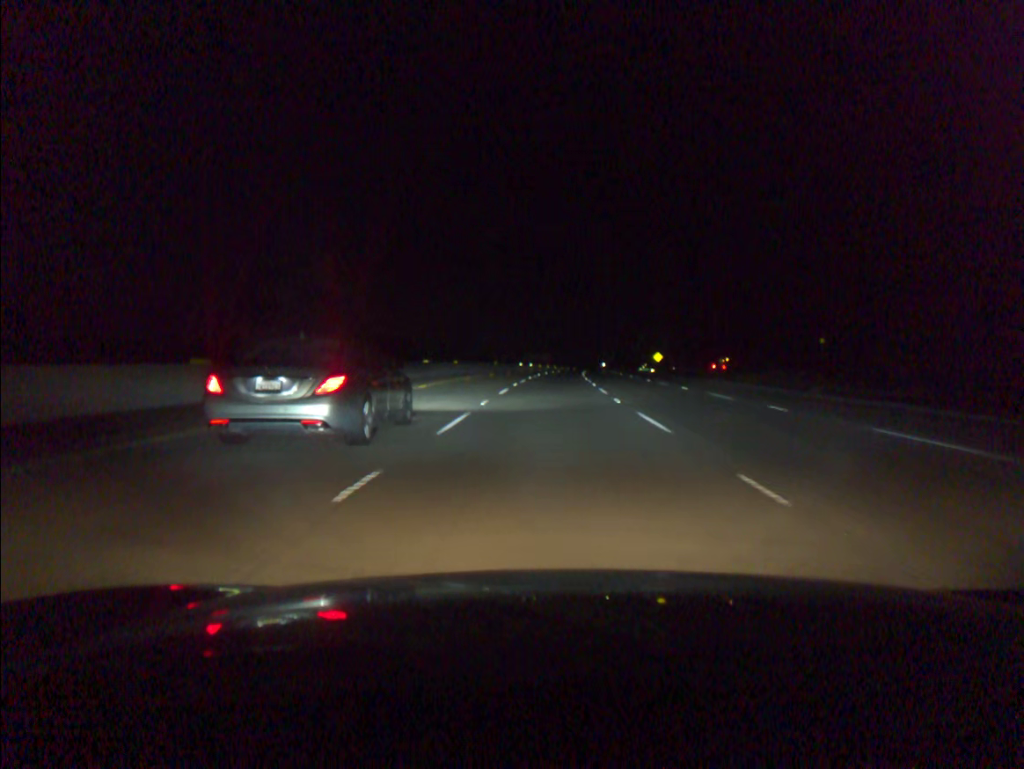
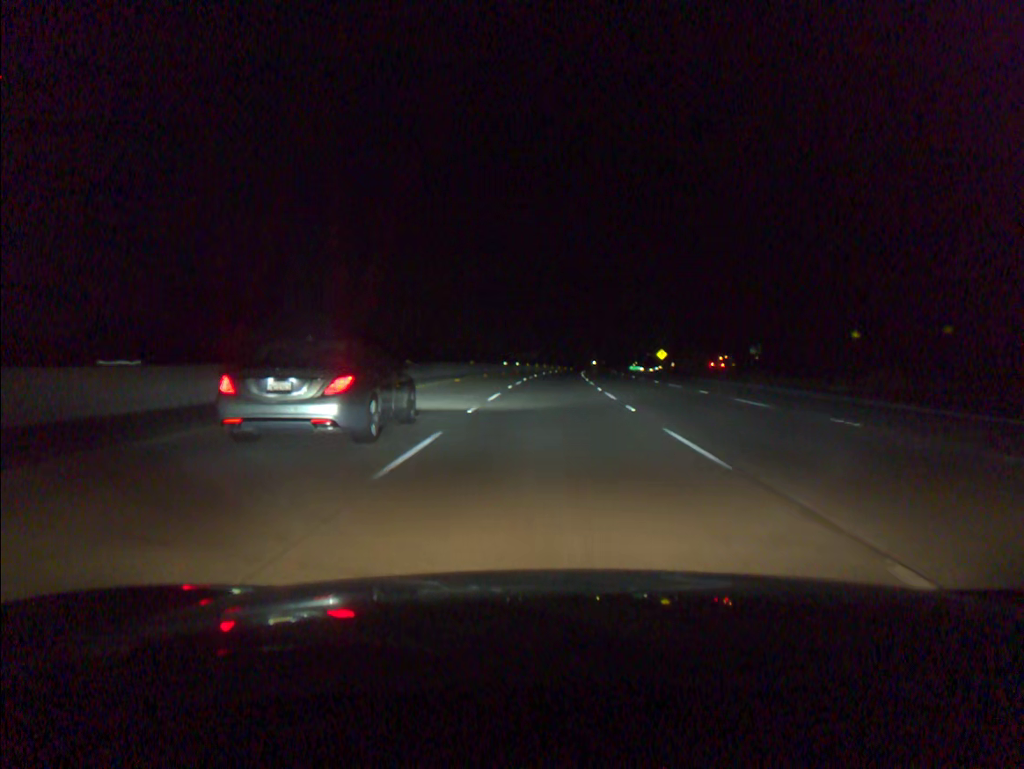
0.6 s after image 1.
(+0.1, +18.4) m; +1°
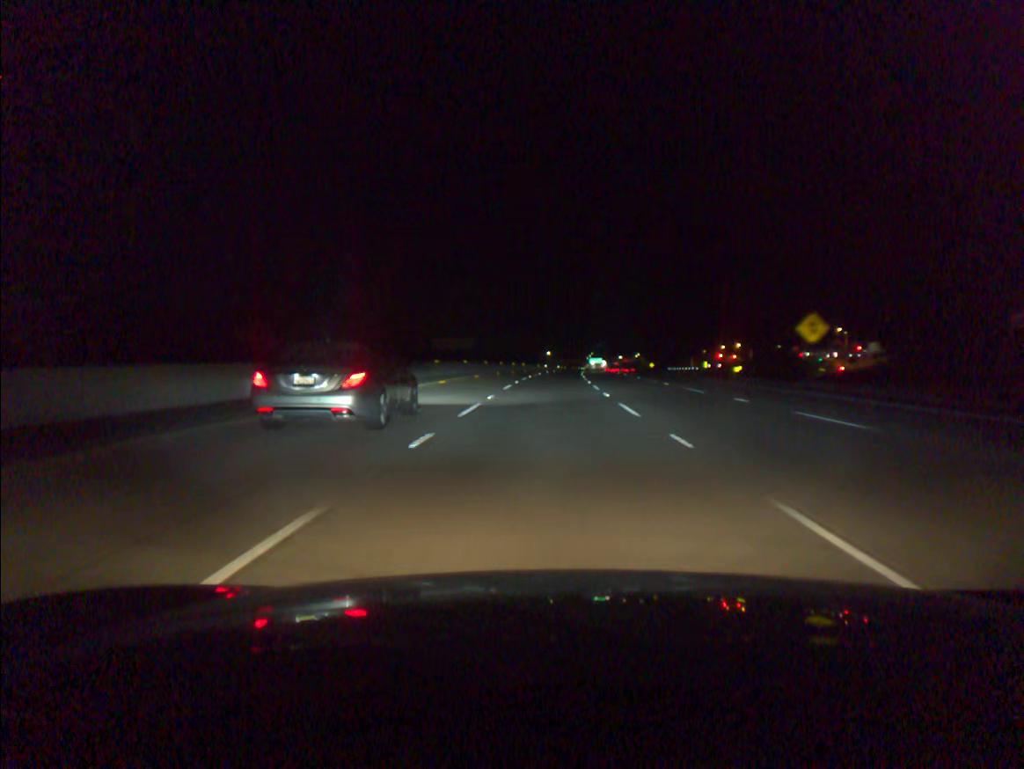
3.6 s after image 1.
(+3.1, +92.1) m; +4°
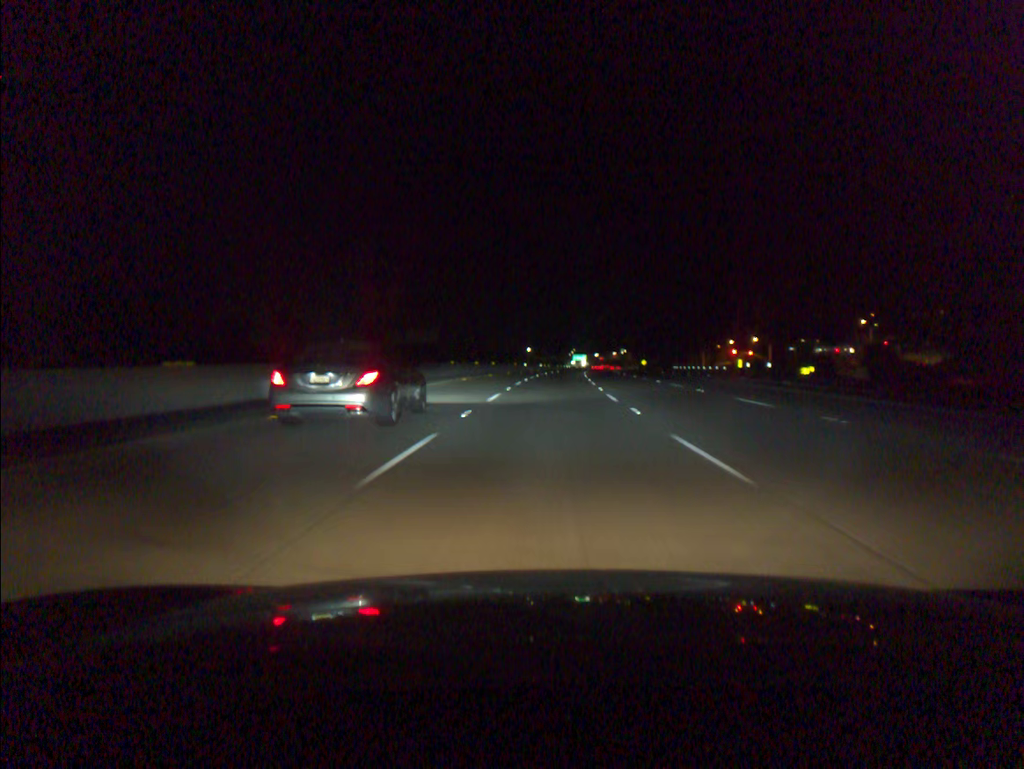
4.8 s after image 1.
(+0.4, +36.9) m; +1°
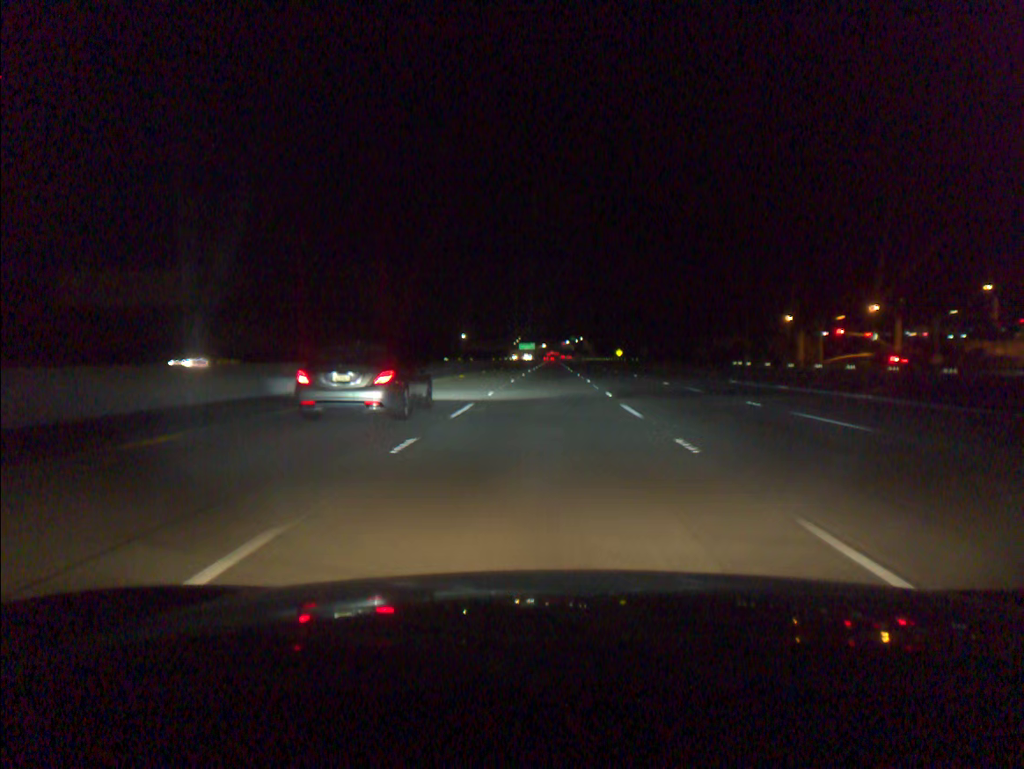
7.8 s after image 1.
(+3.4, +92.1) m; +4°
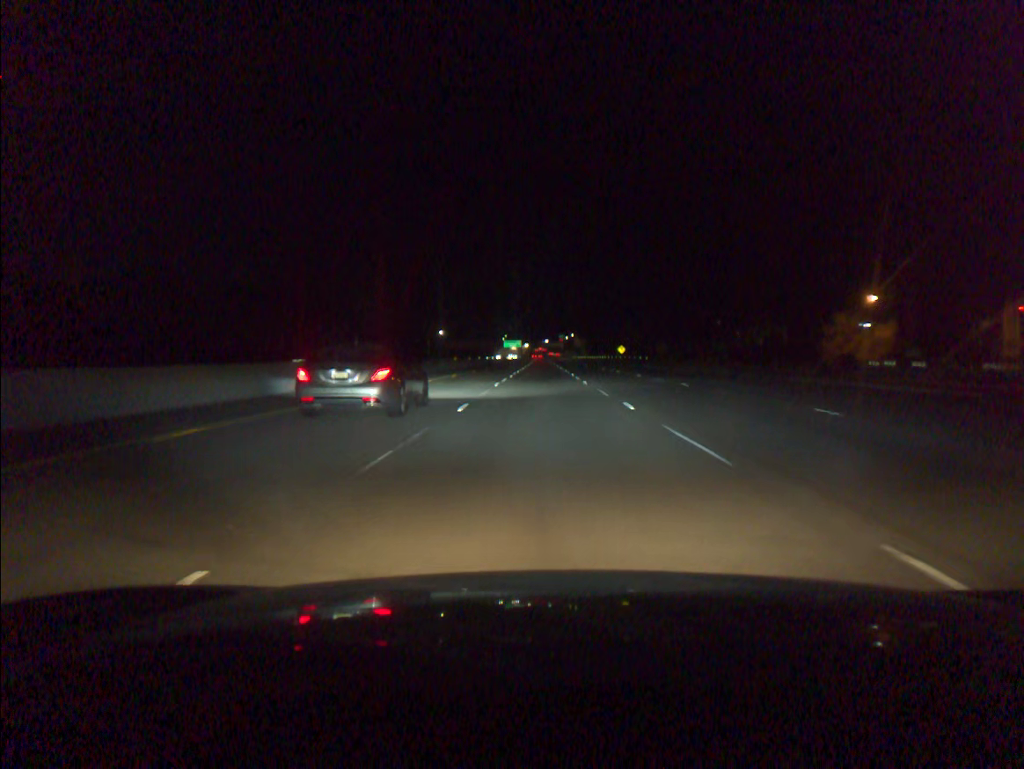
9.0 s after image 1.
(+0.3, +36.9) m; +1°
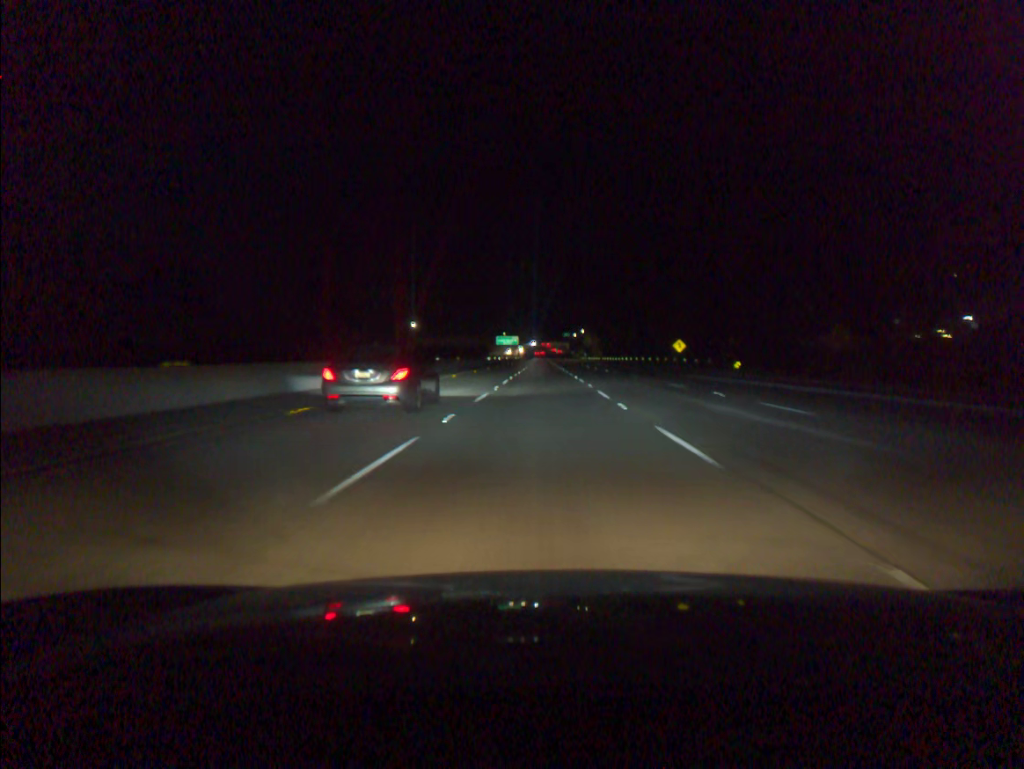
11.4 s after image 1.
(+0.1, +73.4) m; 0°
